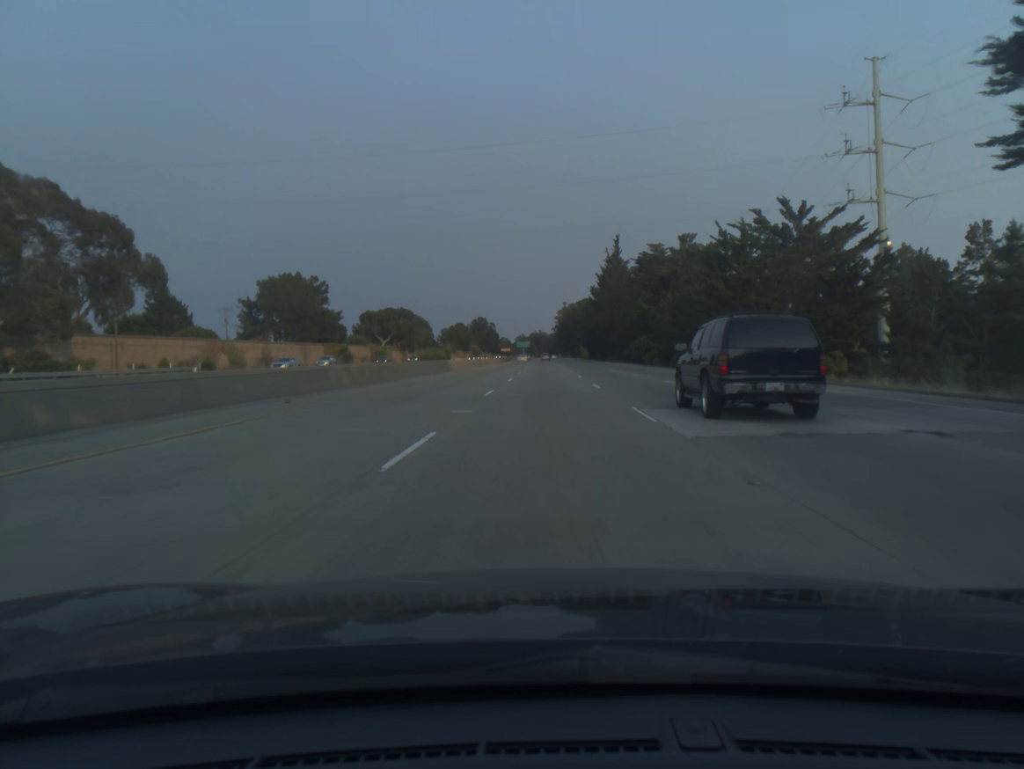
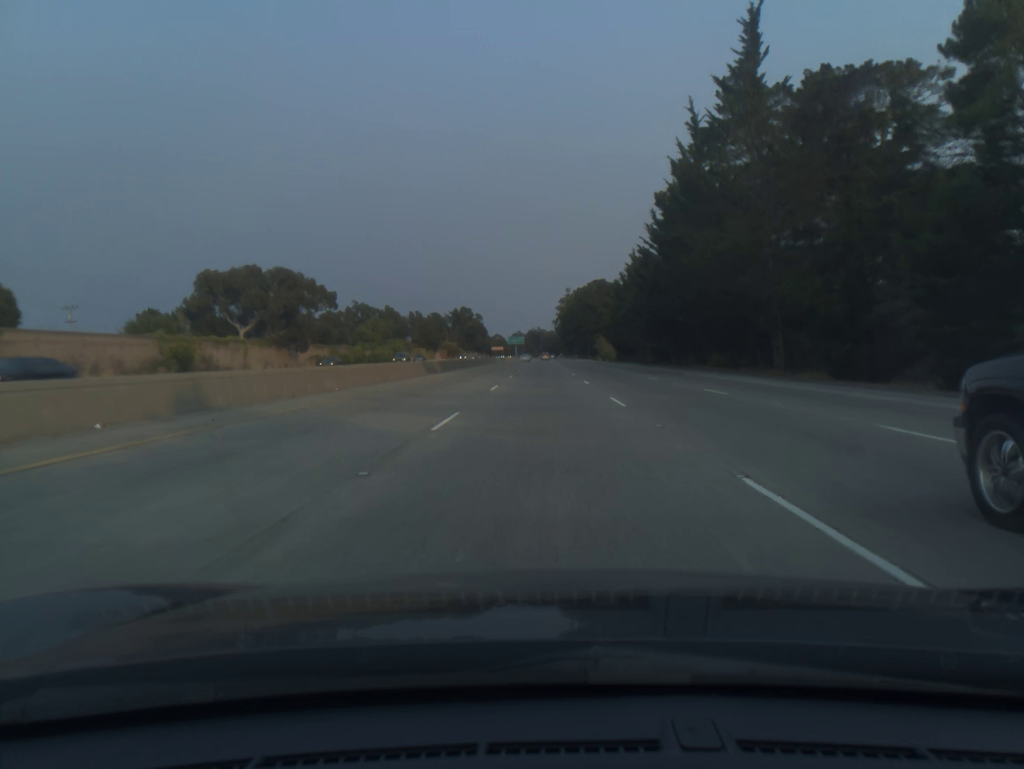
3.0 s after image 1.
(+0.1, +97.3) m; 0°
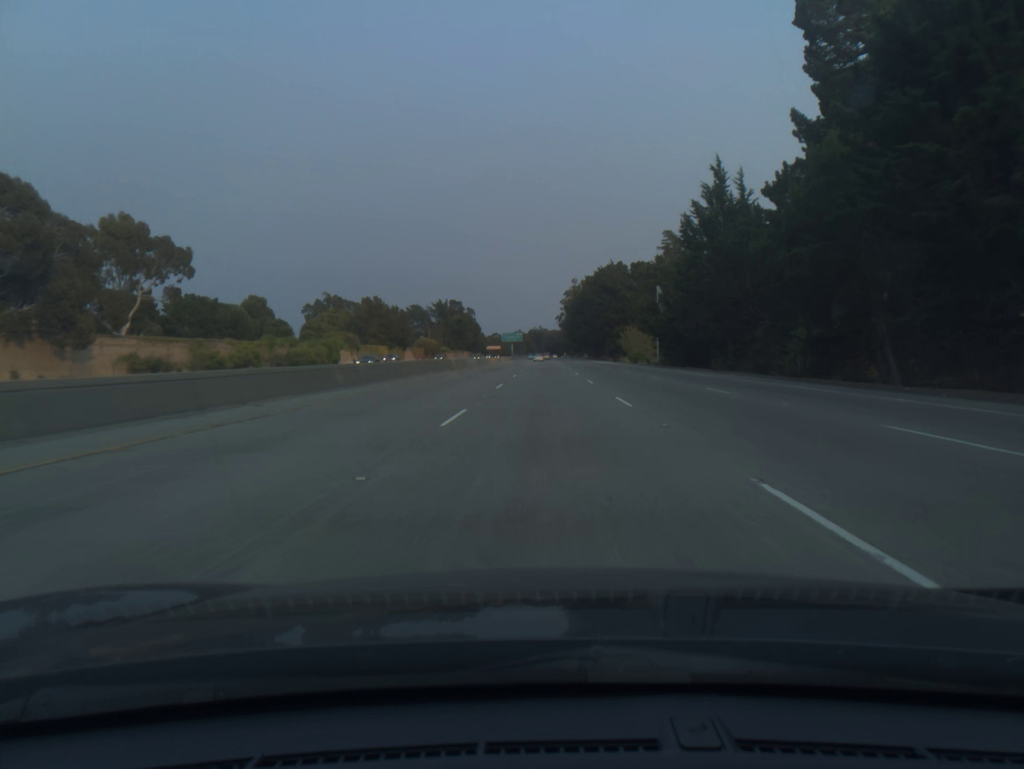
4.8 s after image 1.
(-0.1, +58.6) m; 0°
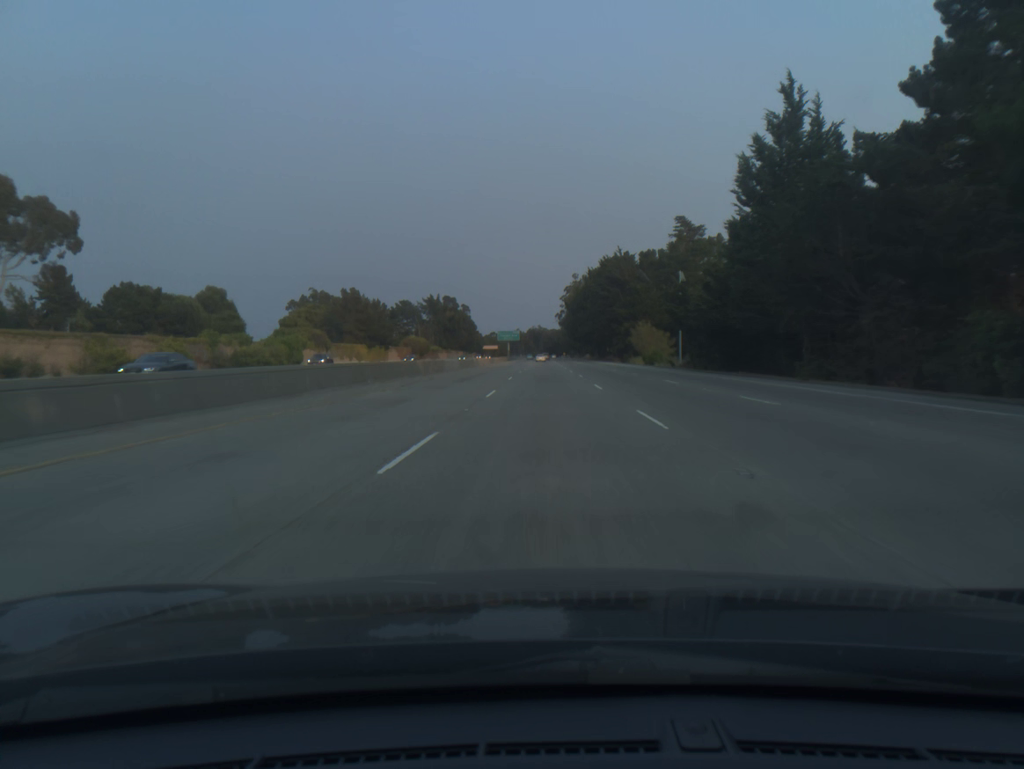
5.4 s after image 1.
(0.0, +19.6) m; 0°
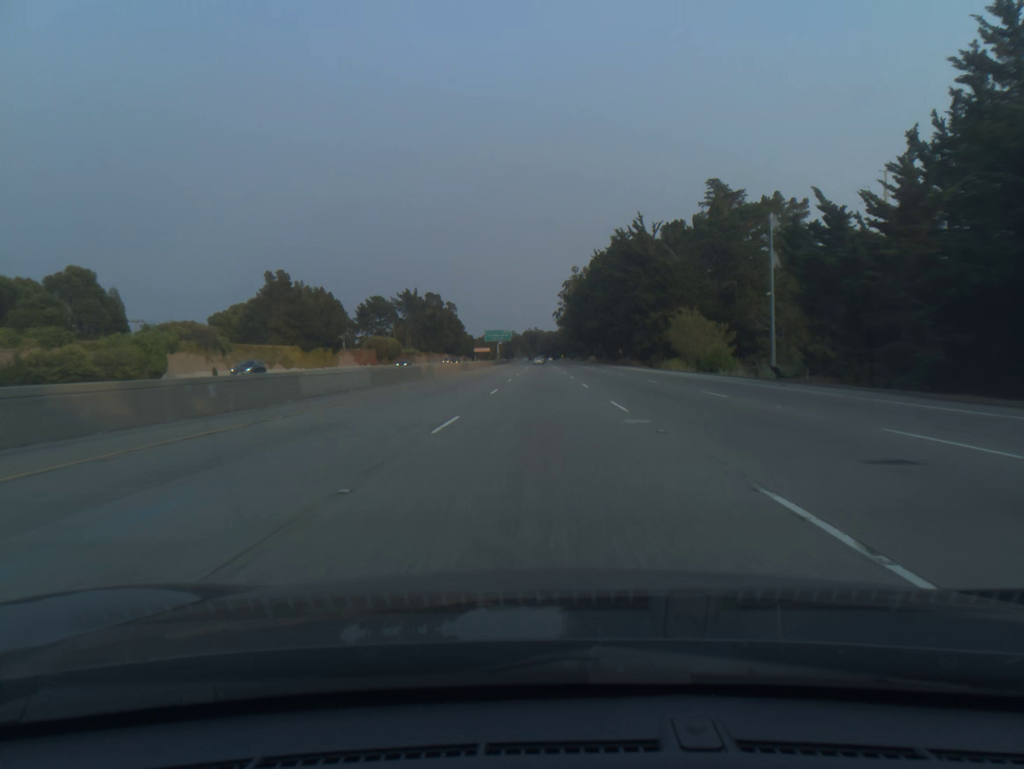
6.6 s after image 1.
(+0.1, +39.2) m; 0°
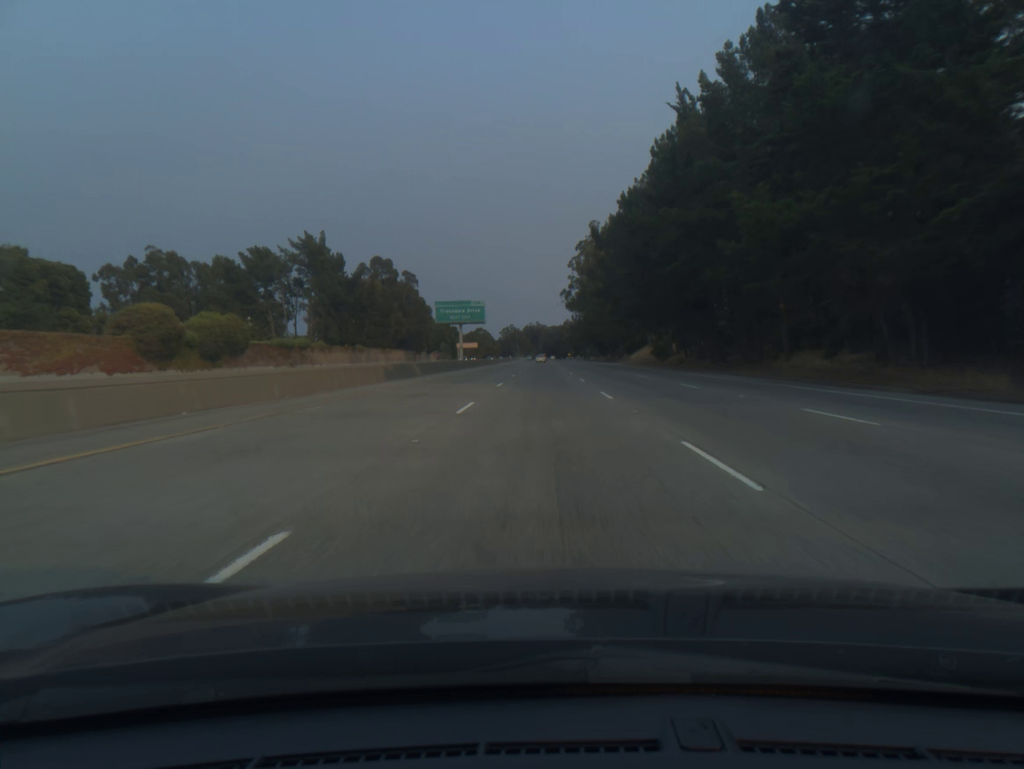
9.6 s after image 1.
(-0.5, +98.2) m; 0°
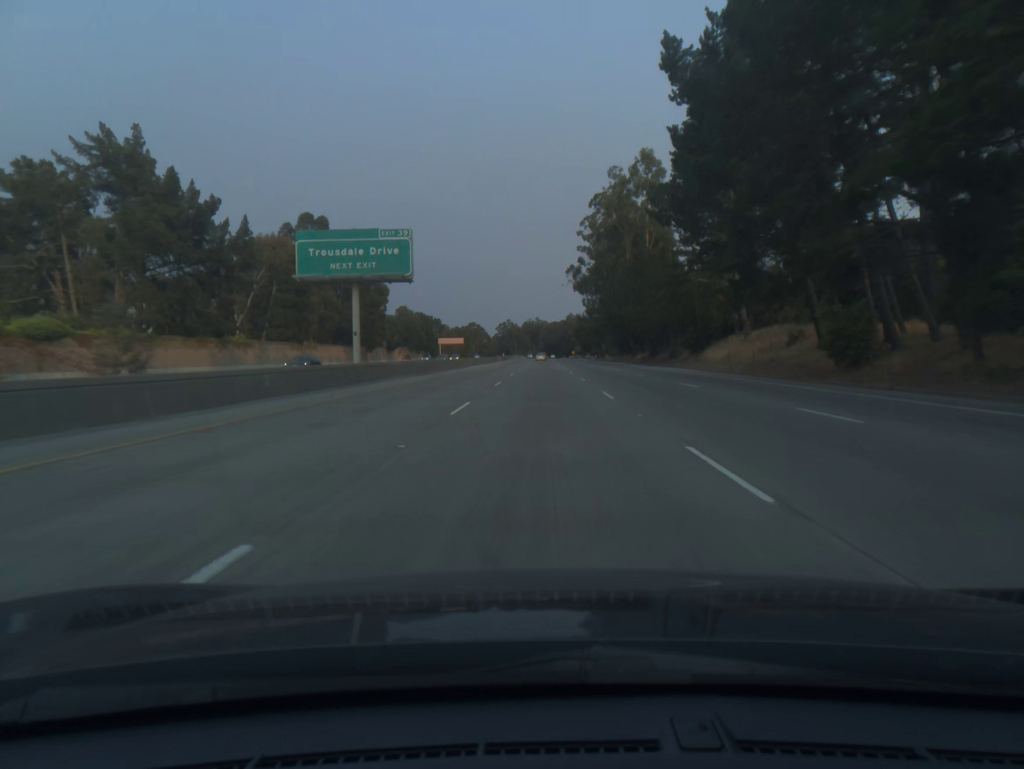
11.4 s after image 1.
(0.0, +59.0) m; 0°
